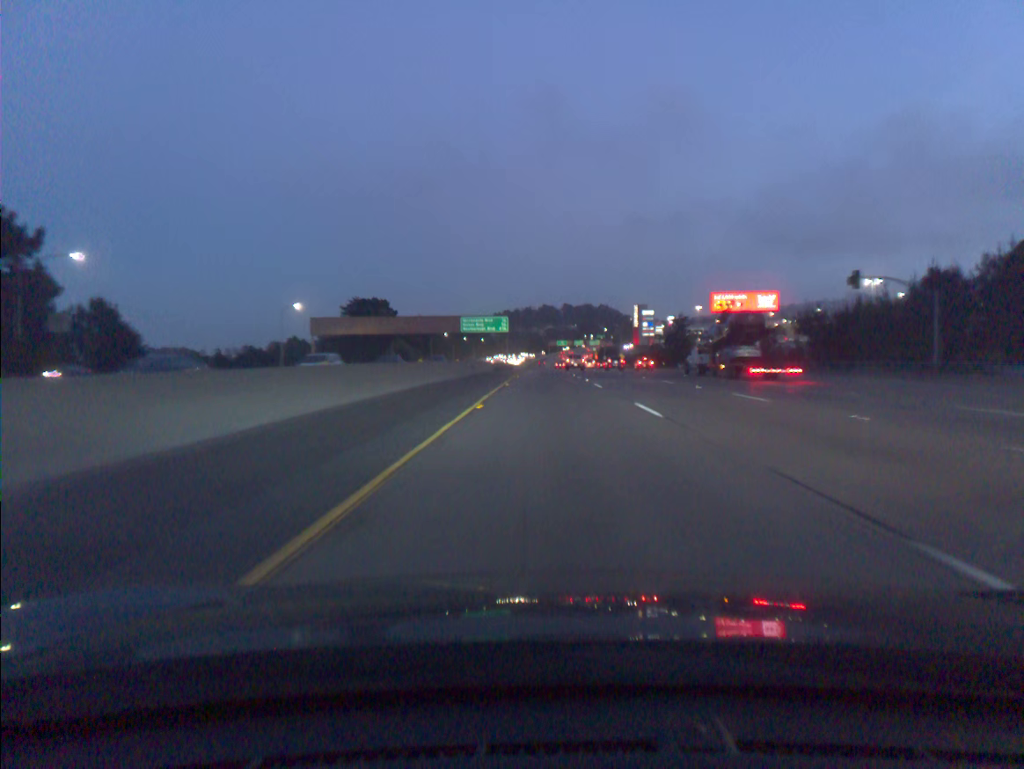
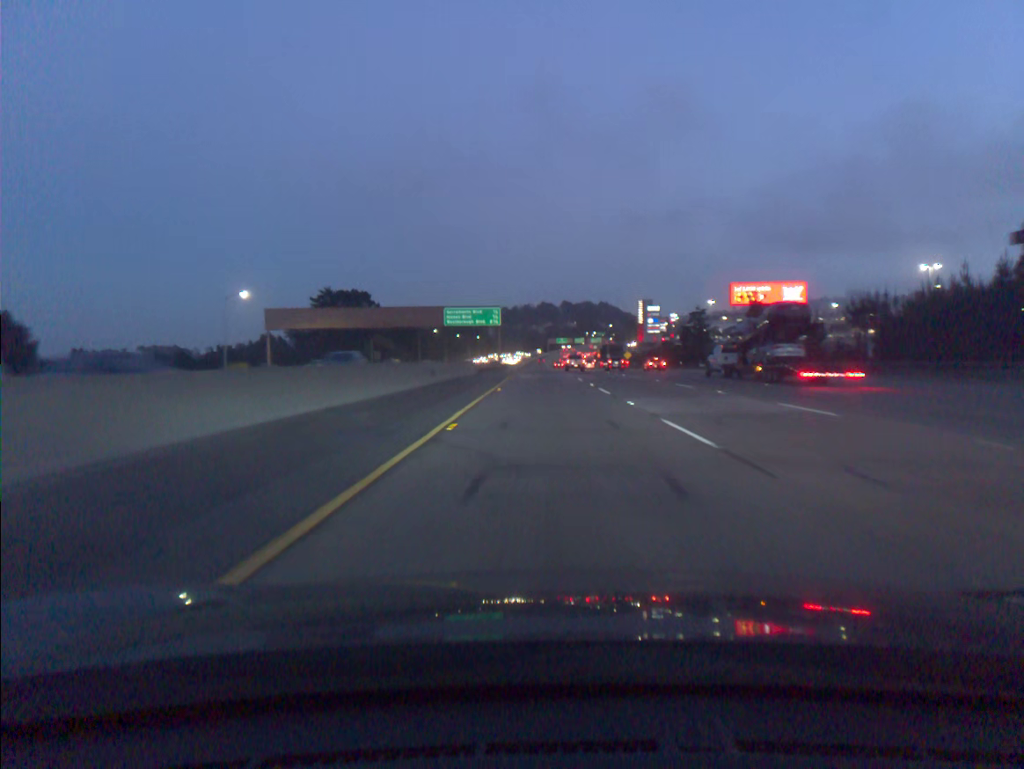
(0.0, +19.8) m; 0°
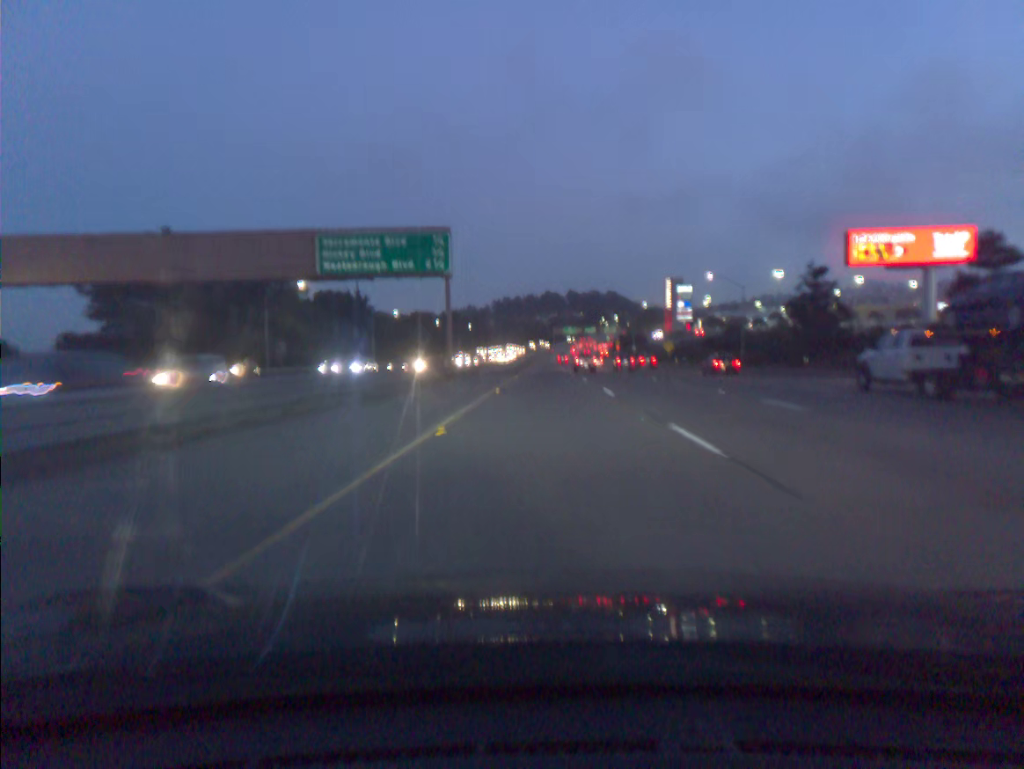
(-0.1, +59.3) m; 0°
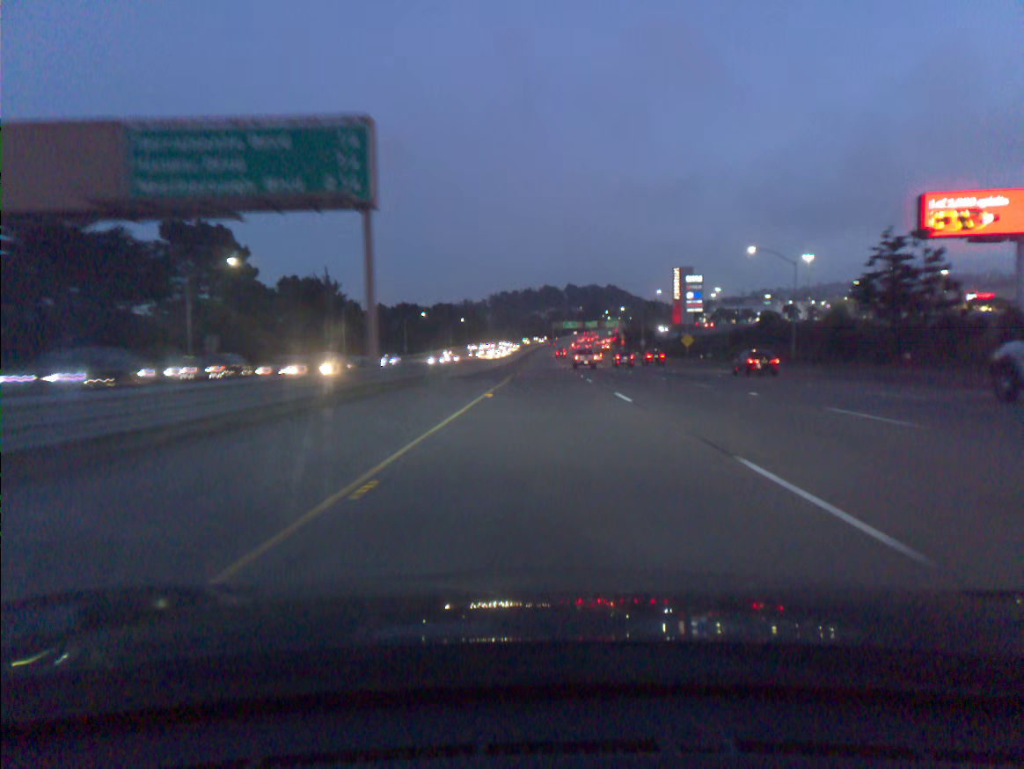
(0.0, +19.8) m; 0°
